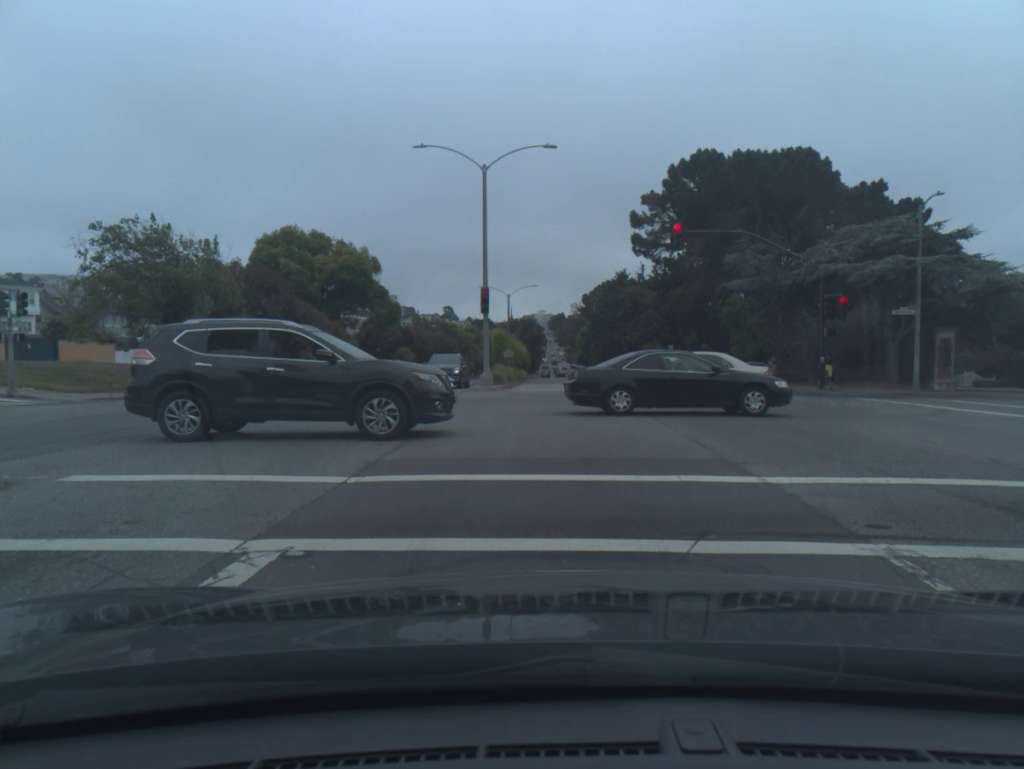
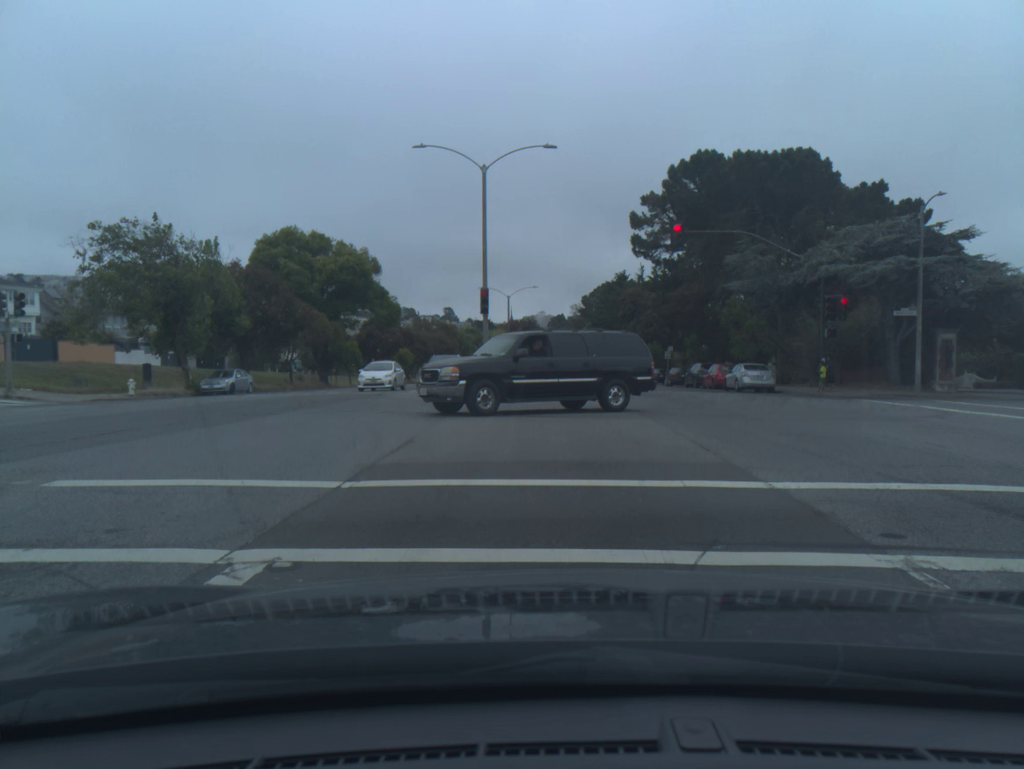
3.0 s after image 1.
(0.0, +0.3) m; 0°
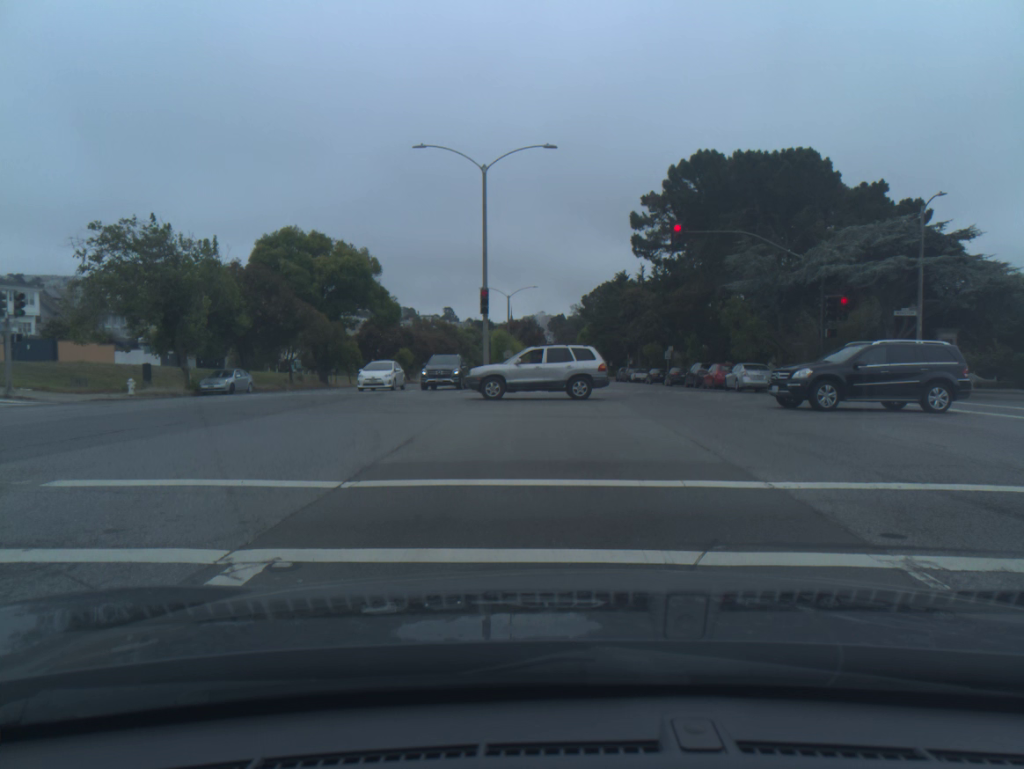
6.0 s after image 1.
(0.0, +0.1) m; 0°
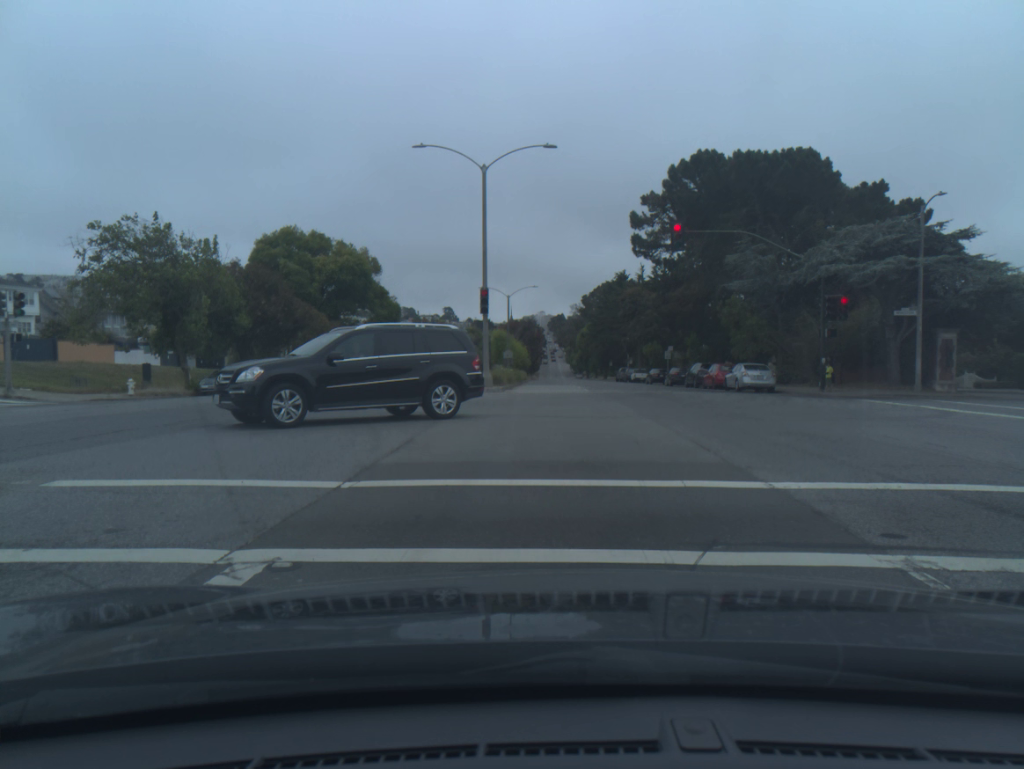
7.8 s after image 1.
(+0.1, 0.0) m; 0°
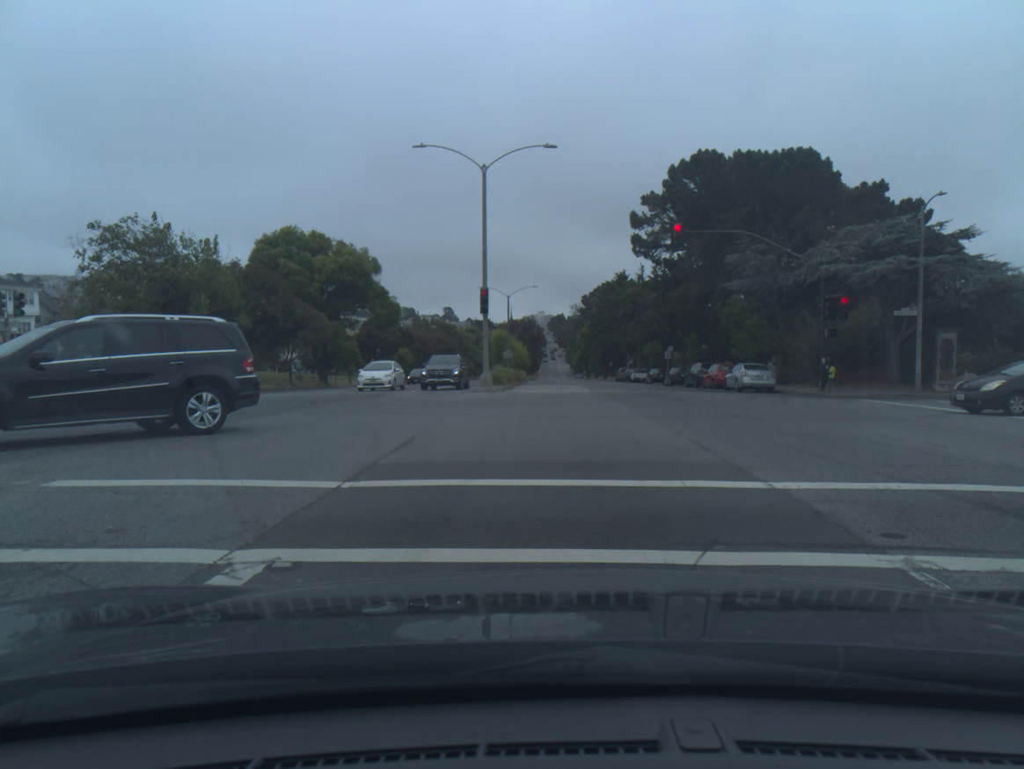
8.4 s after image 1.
(0.0, 0.0) m; 0°
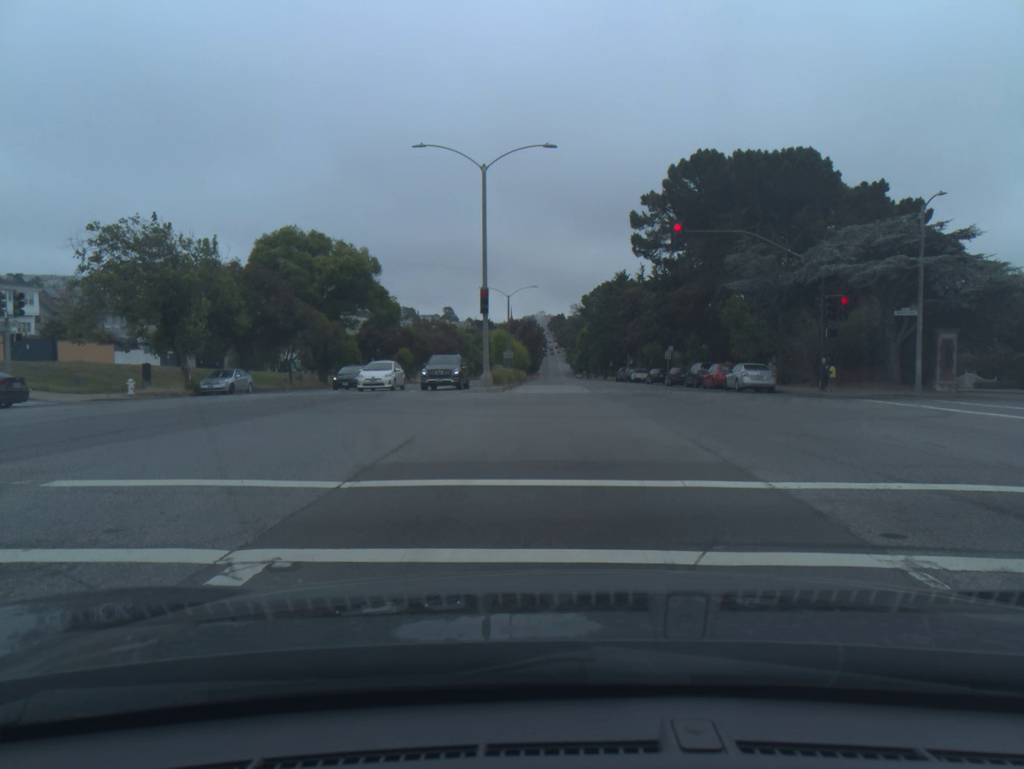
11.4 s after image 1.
(0.0, 0.0) m; 0°
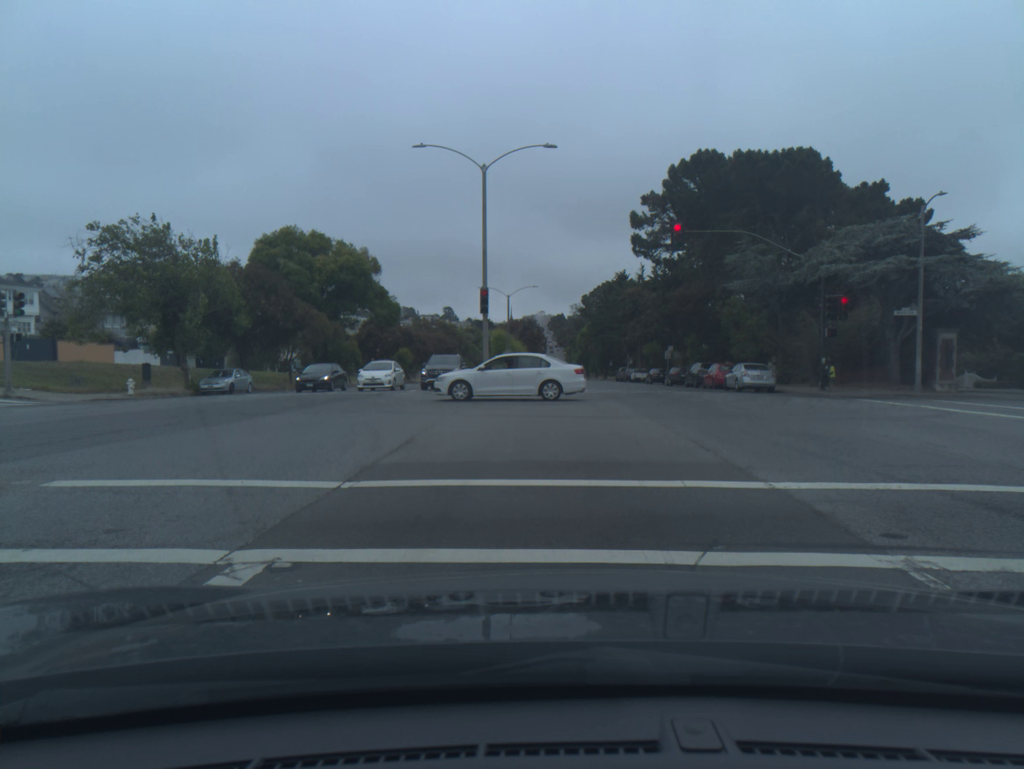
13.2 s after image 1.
(0.0, 0.0) m; 0°
